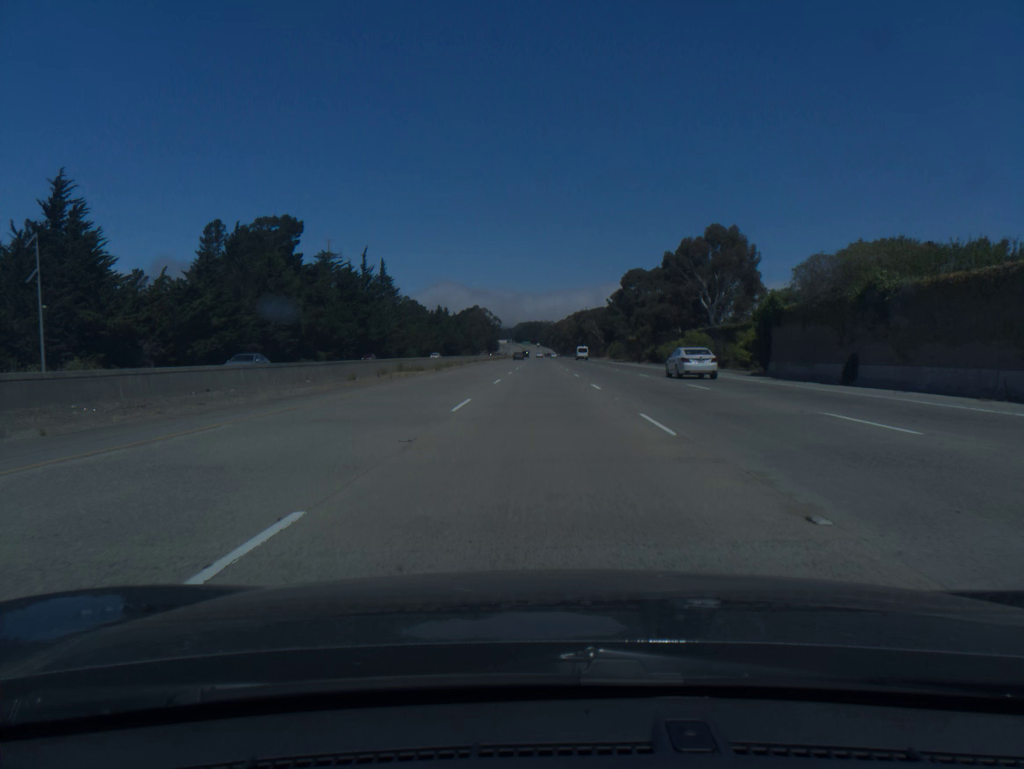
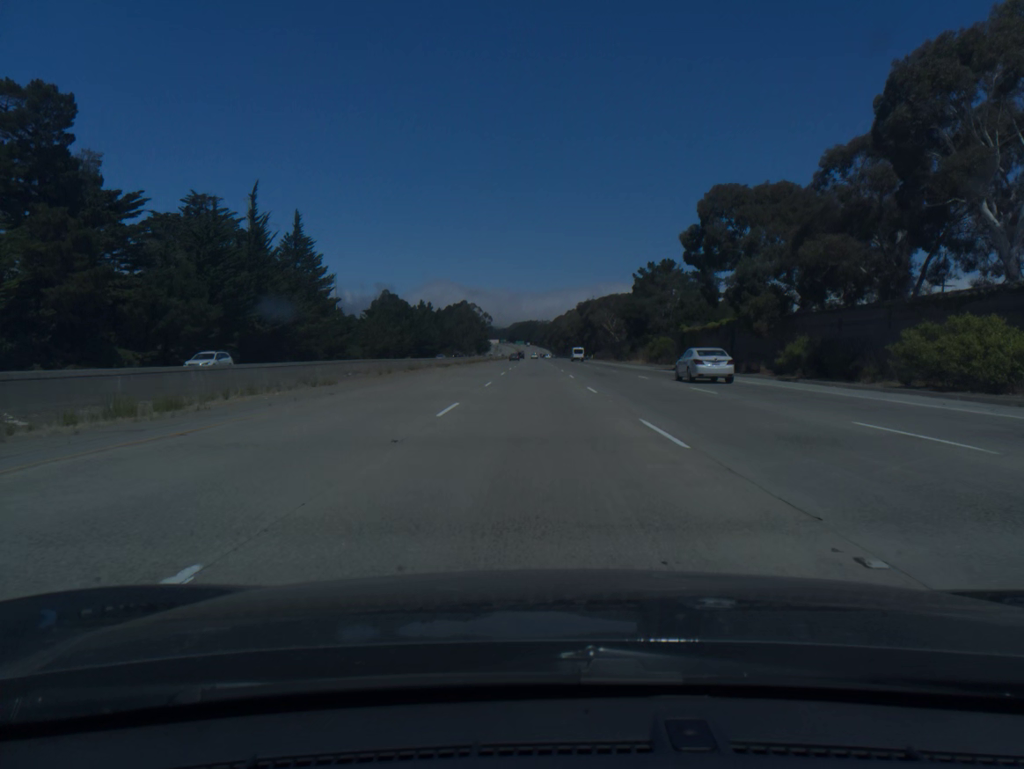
(+0.3, +60.1) m; 0°
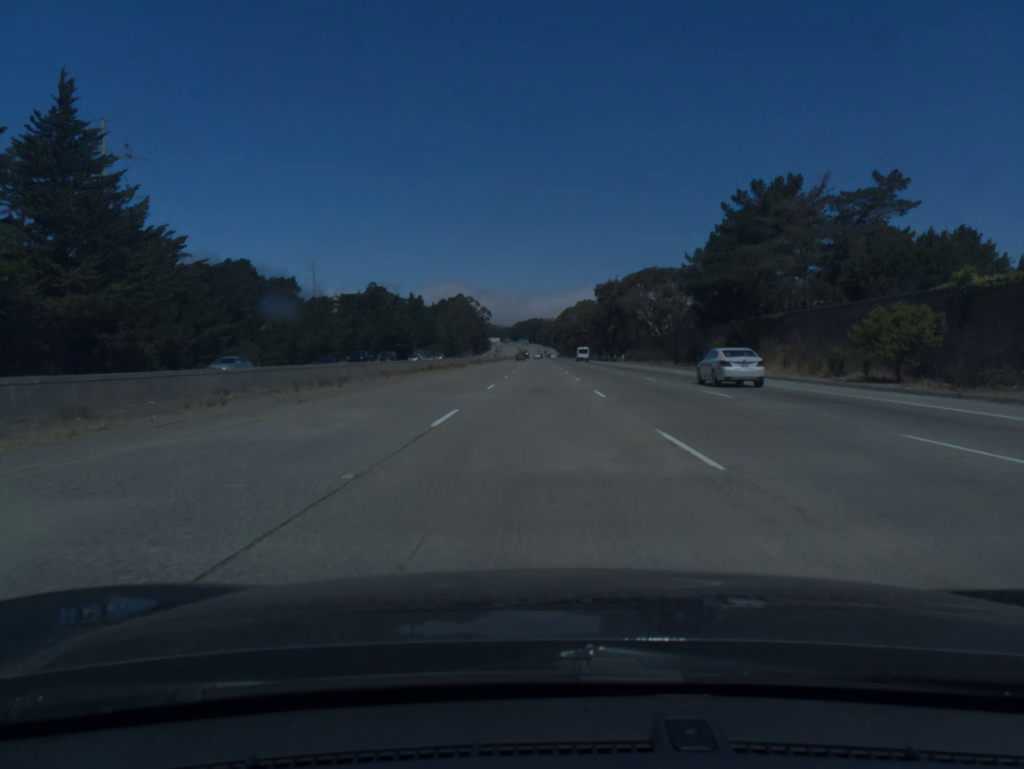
(-0.2, +60.0) m; 0°
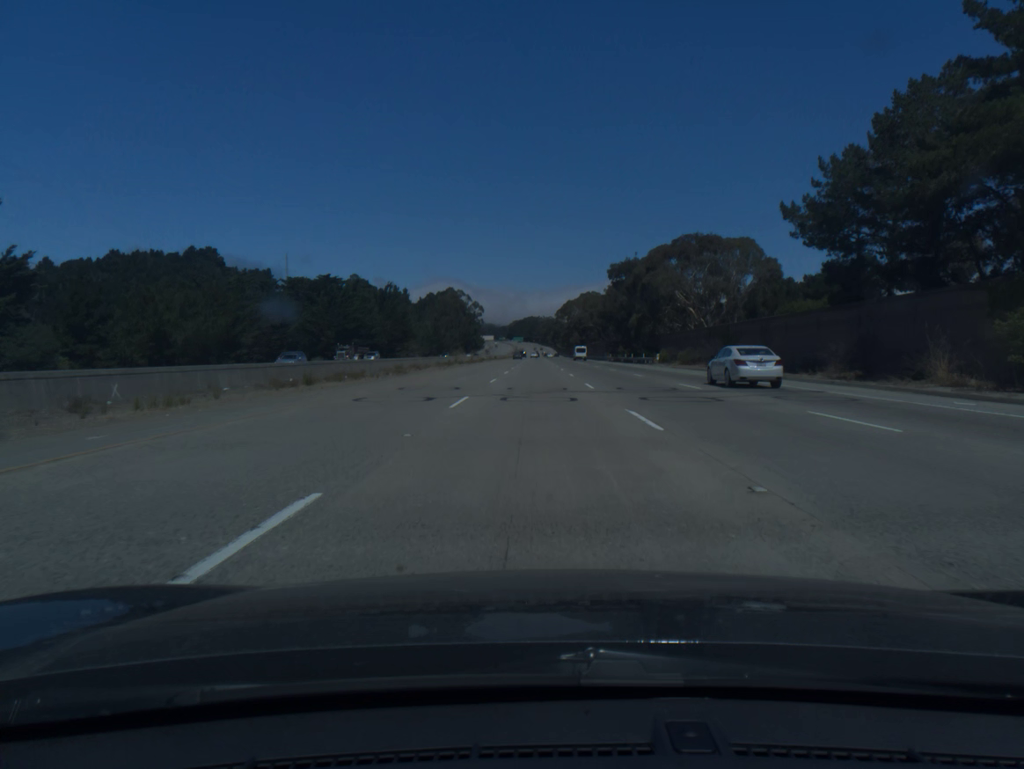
(+0.1, +40.0) m; 0°
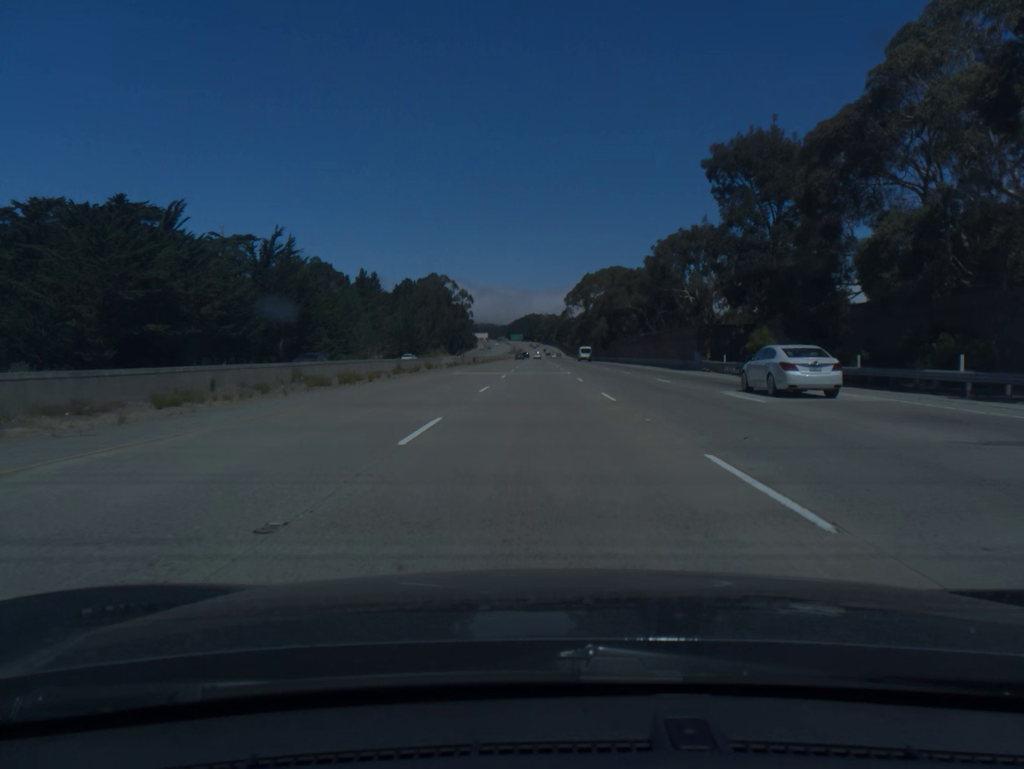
(-0.1, +80.2) m; 0°
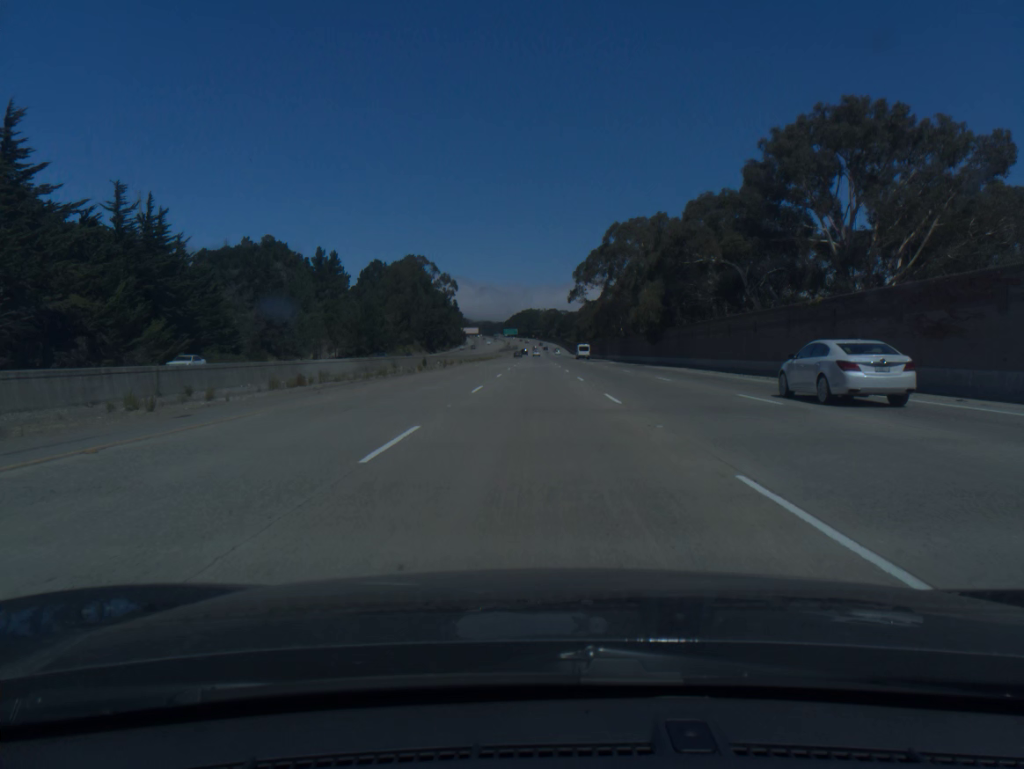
(+0.1, +60.1) m; 0°
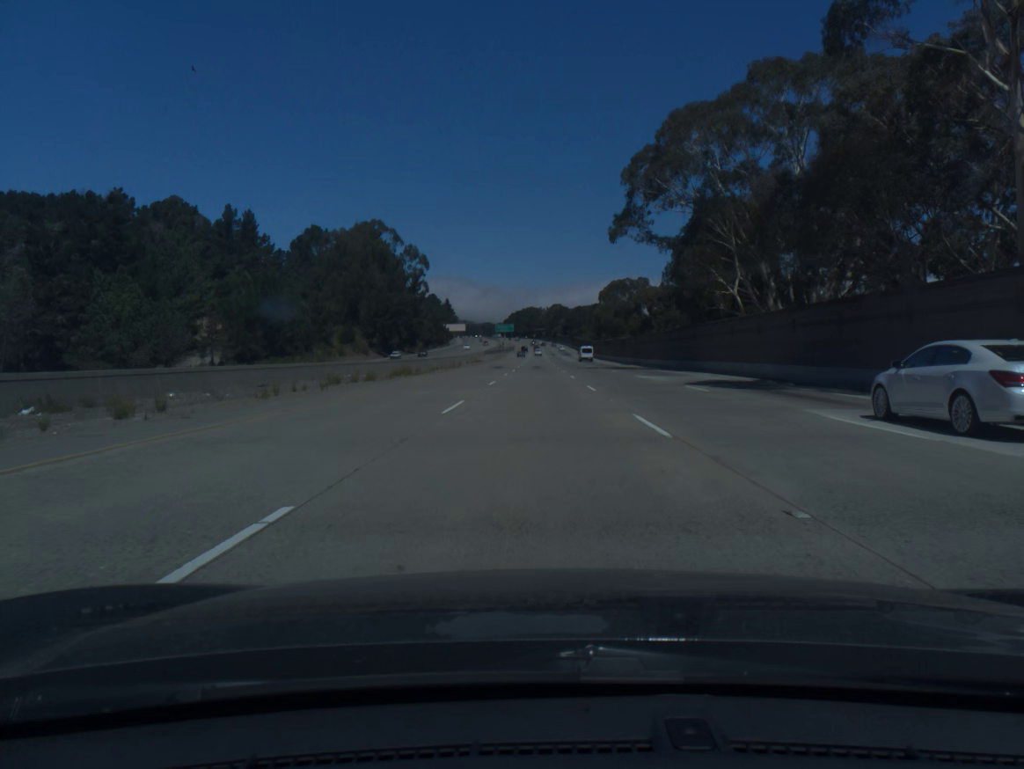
(-0.1, +80.1) m; 0°
